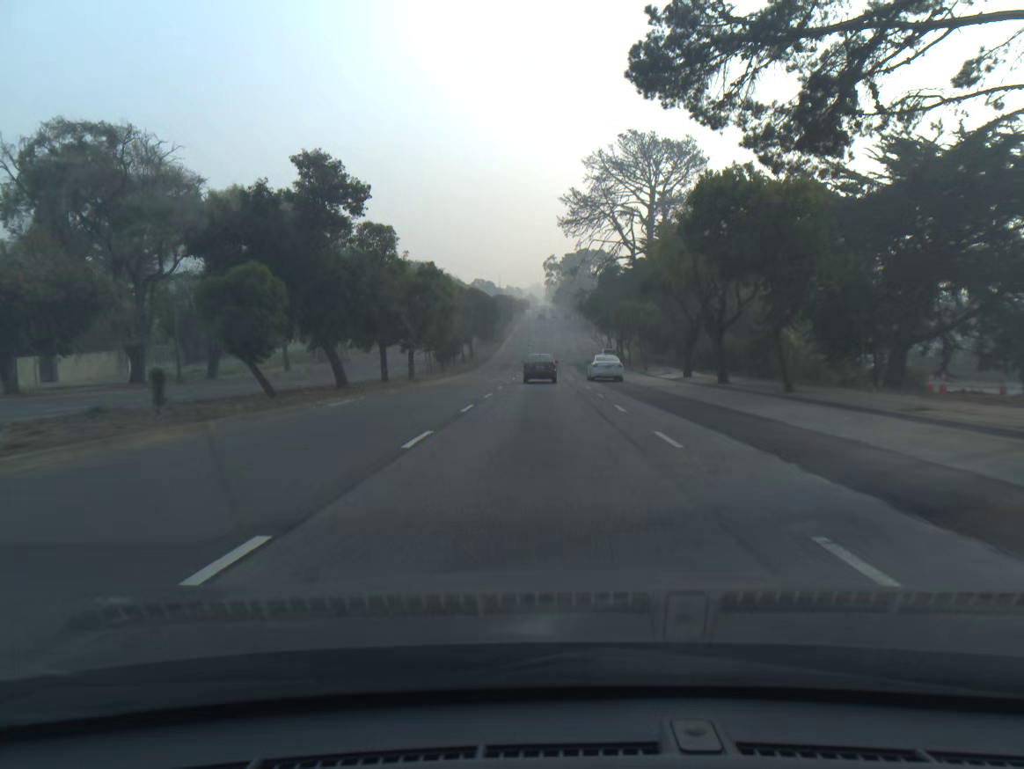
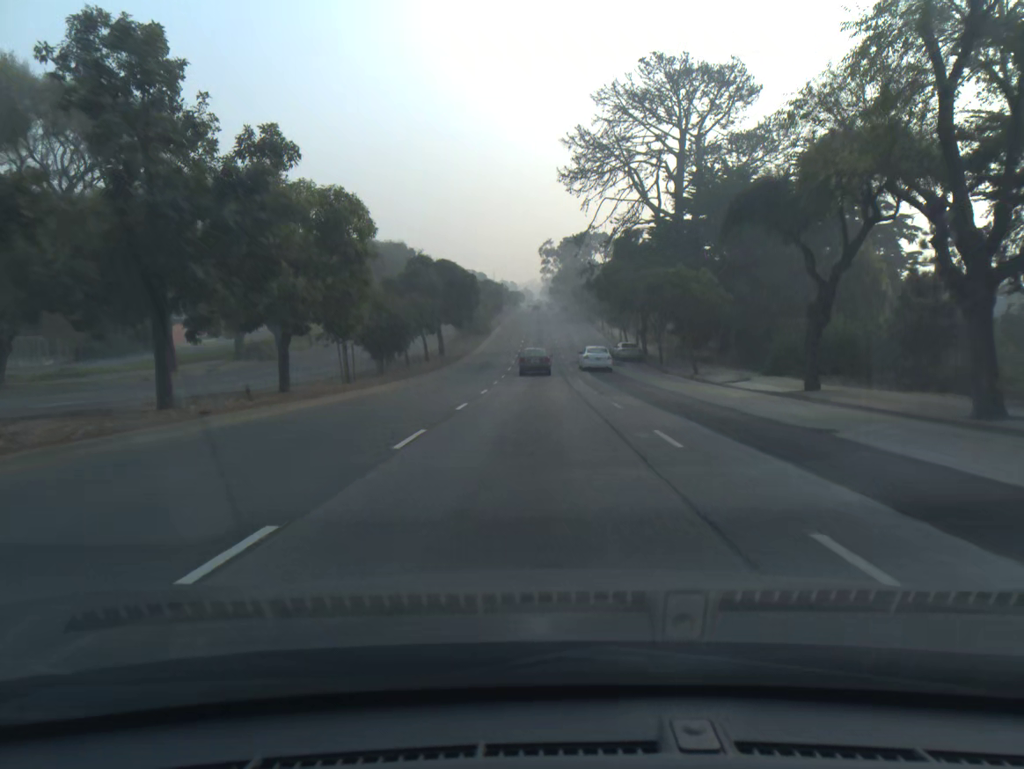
(+0.1, +22.0) m; 0°
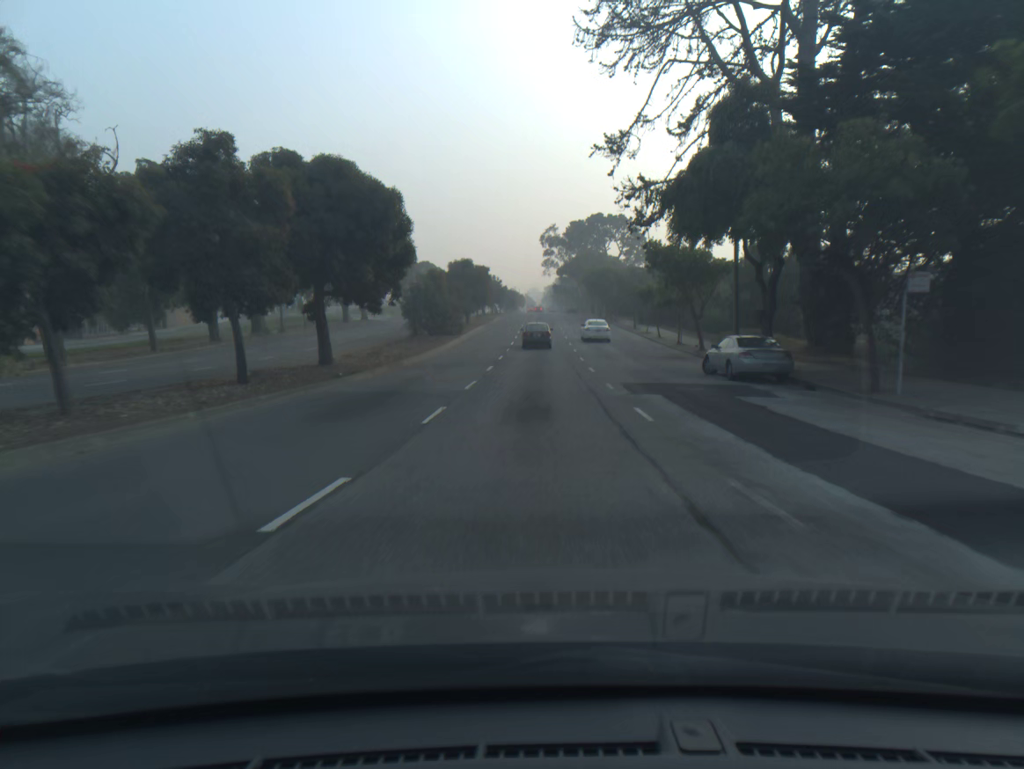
(0.0, +33.7) m; 0°
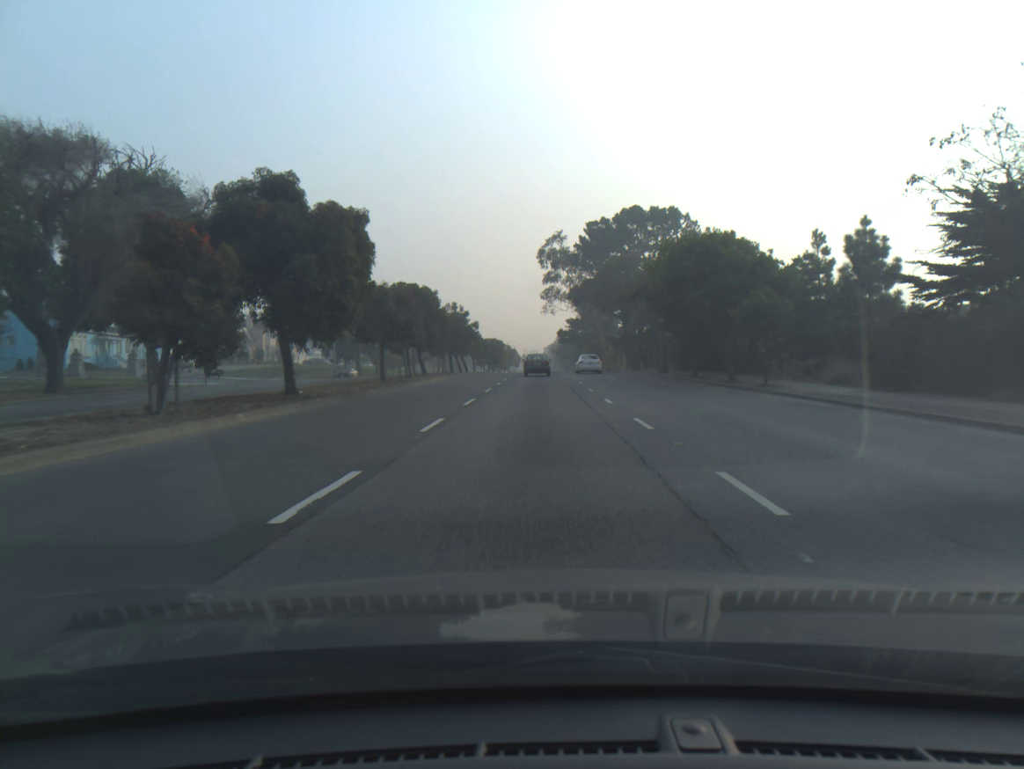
(+0.1, +57.6) m; 0°
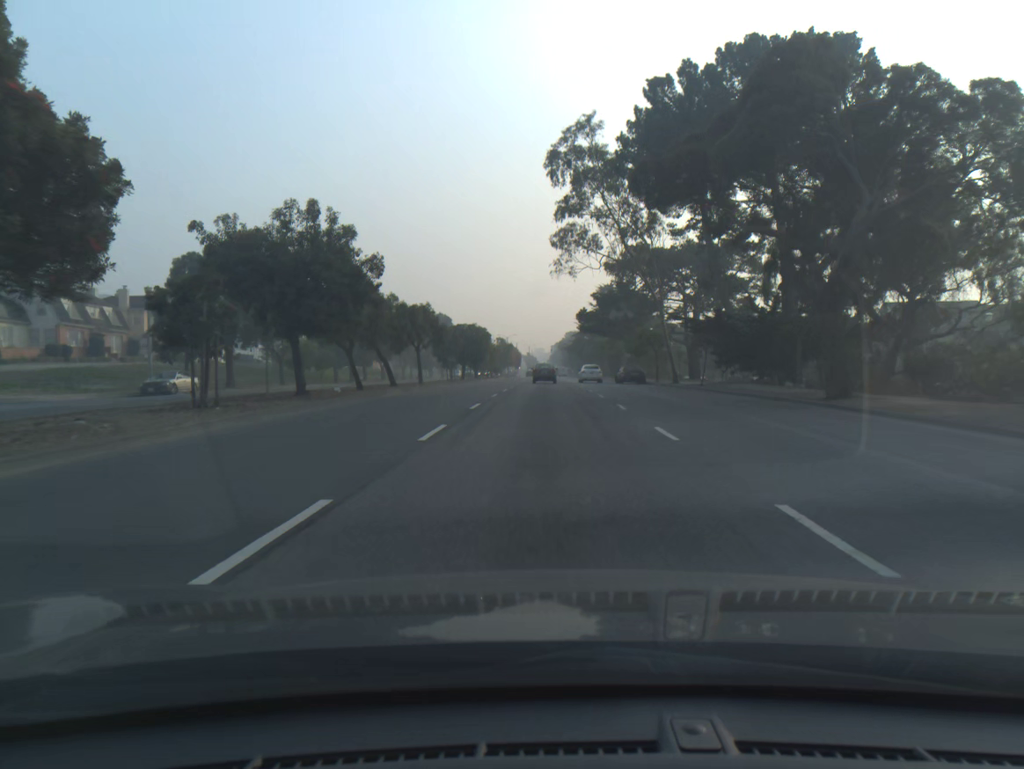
(-0.1, +44.6) m; 0°
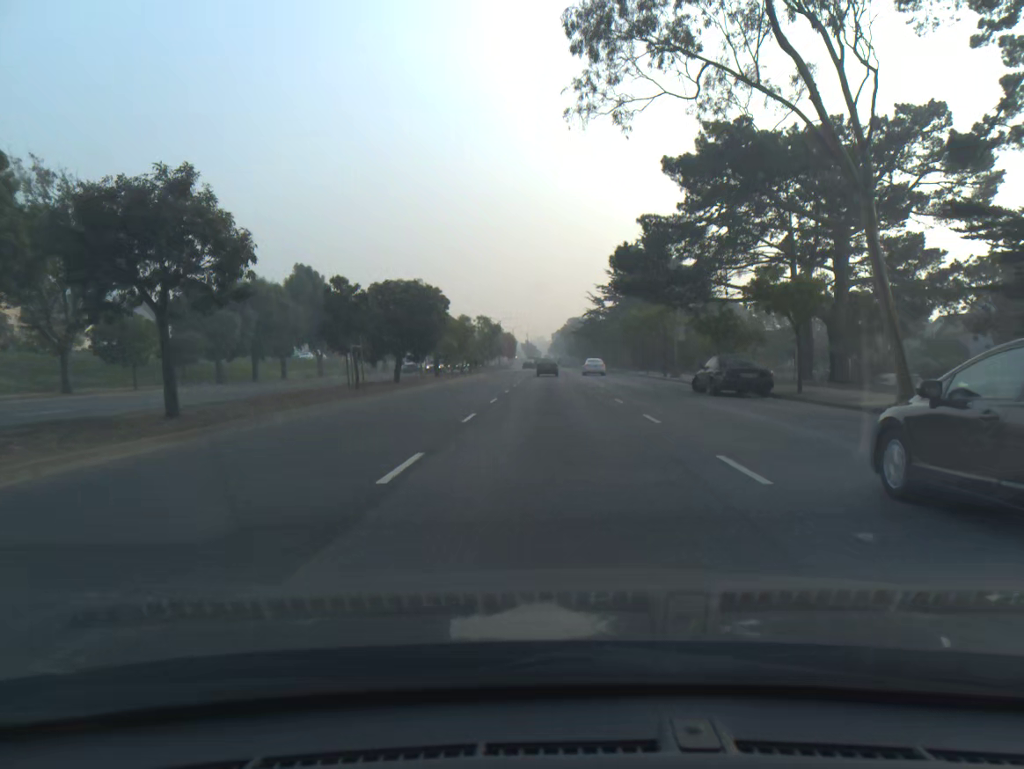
(0.0, +32.3) m; 0°
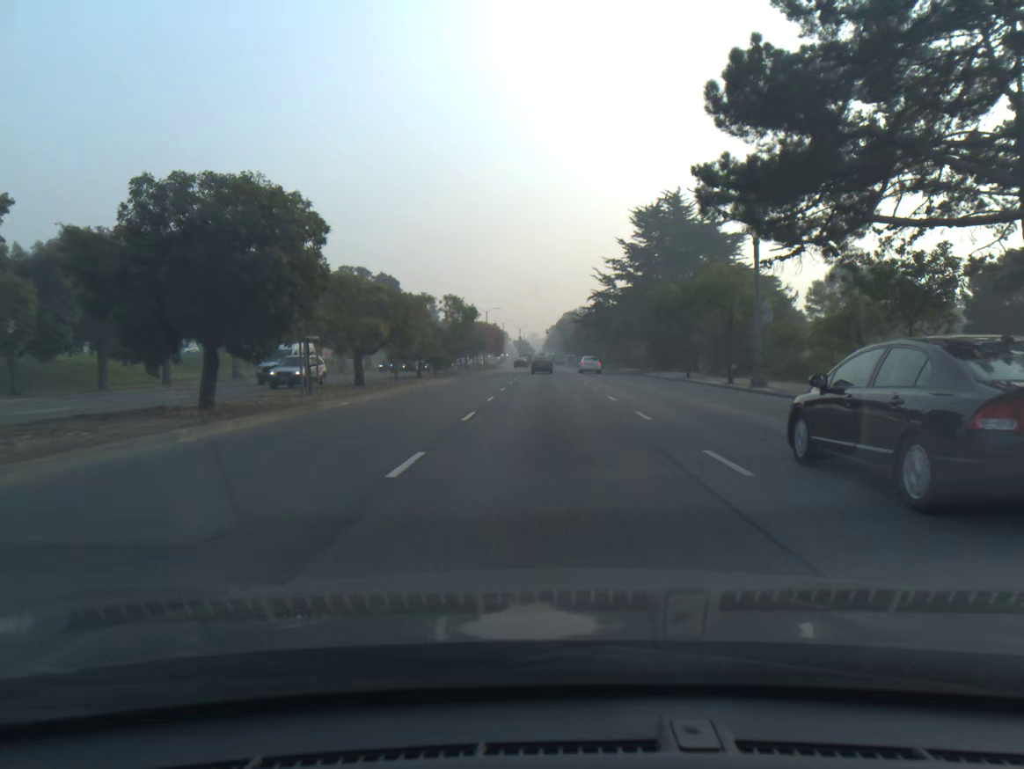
(+0.1, +21.3) m; 0°
